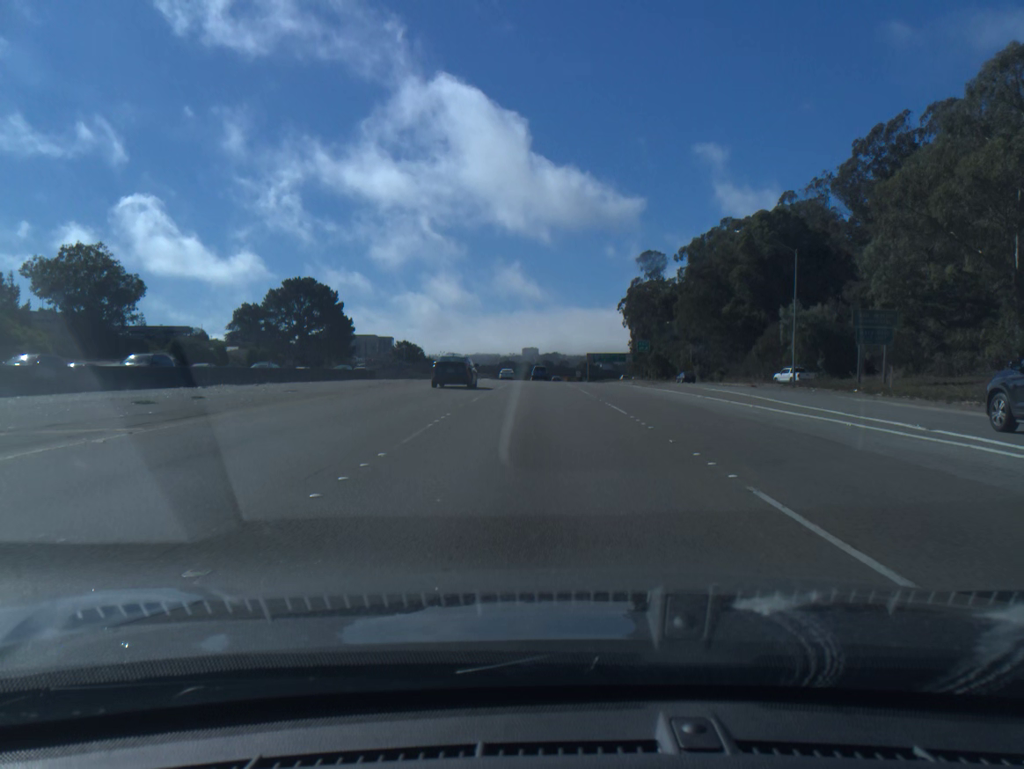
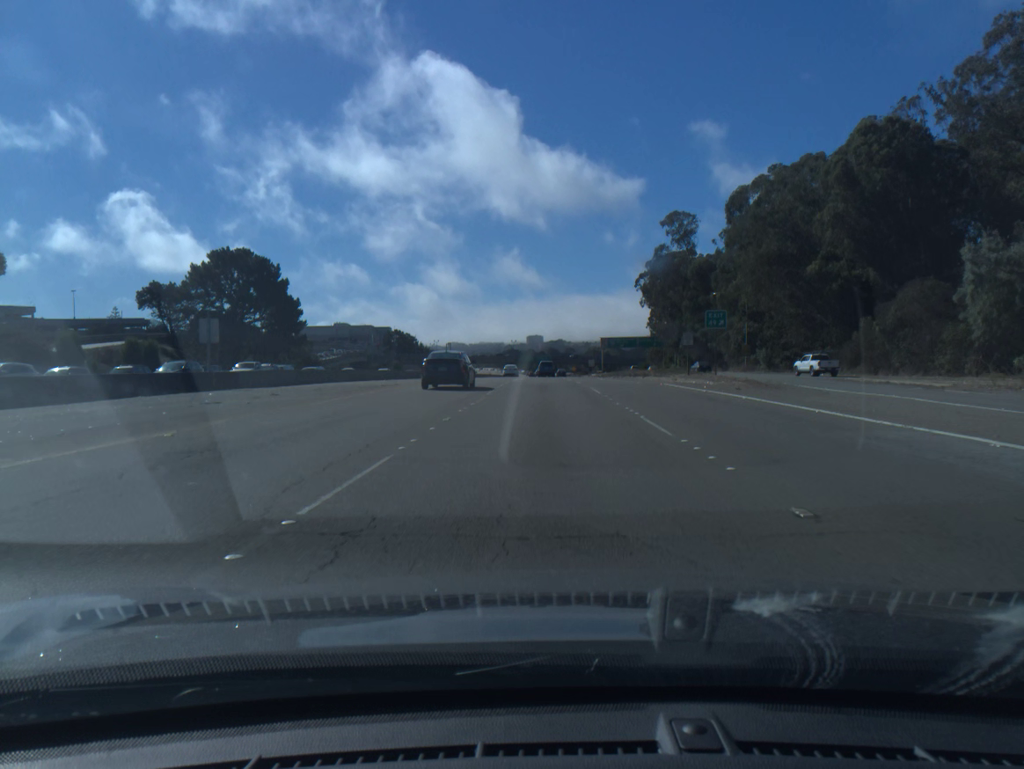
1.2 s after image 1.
(-0.2, +33.7) m; 0°
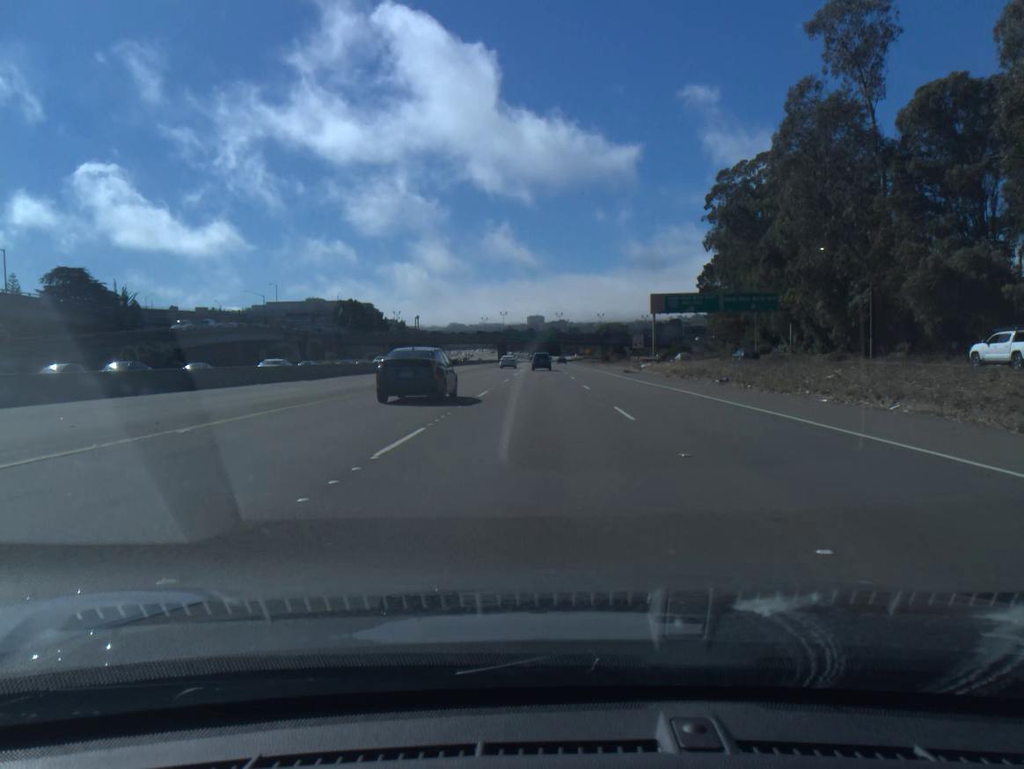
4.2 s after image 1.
(+0.3, +84.5) m; 0°
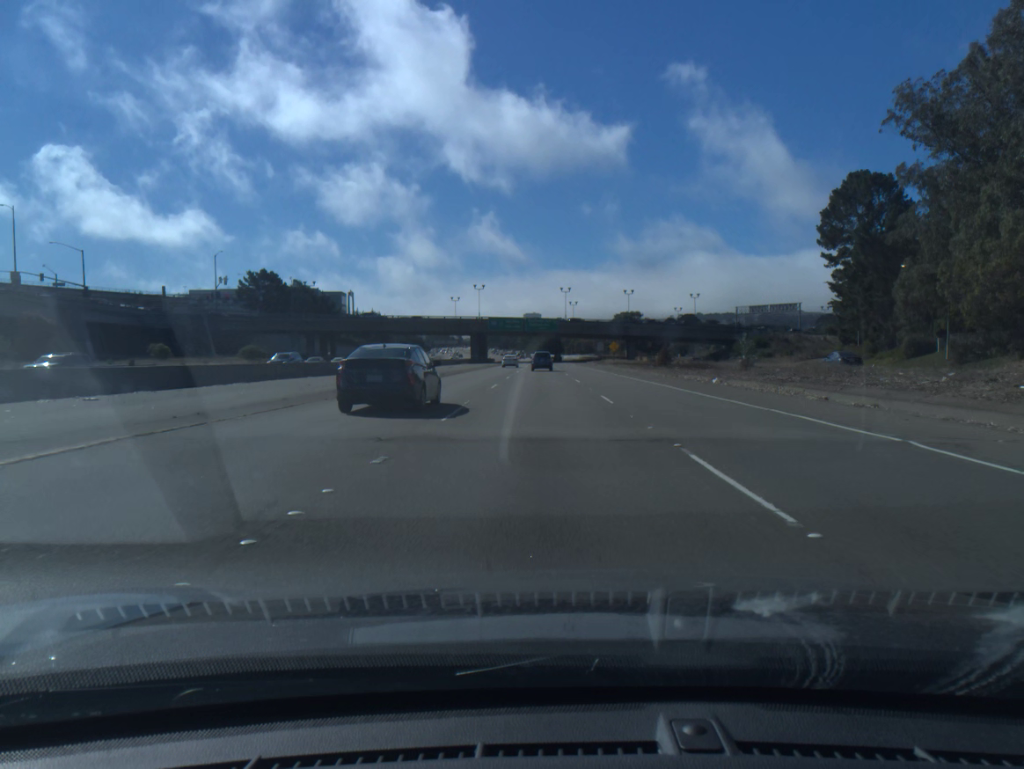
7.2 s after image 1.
(0.0, +83.5) m; 0°
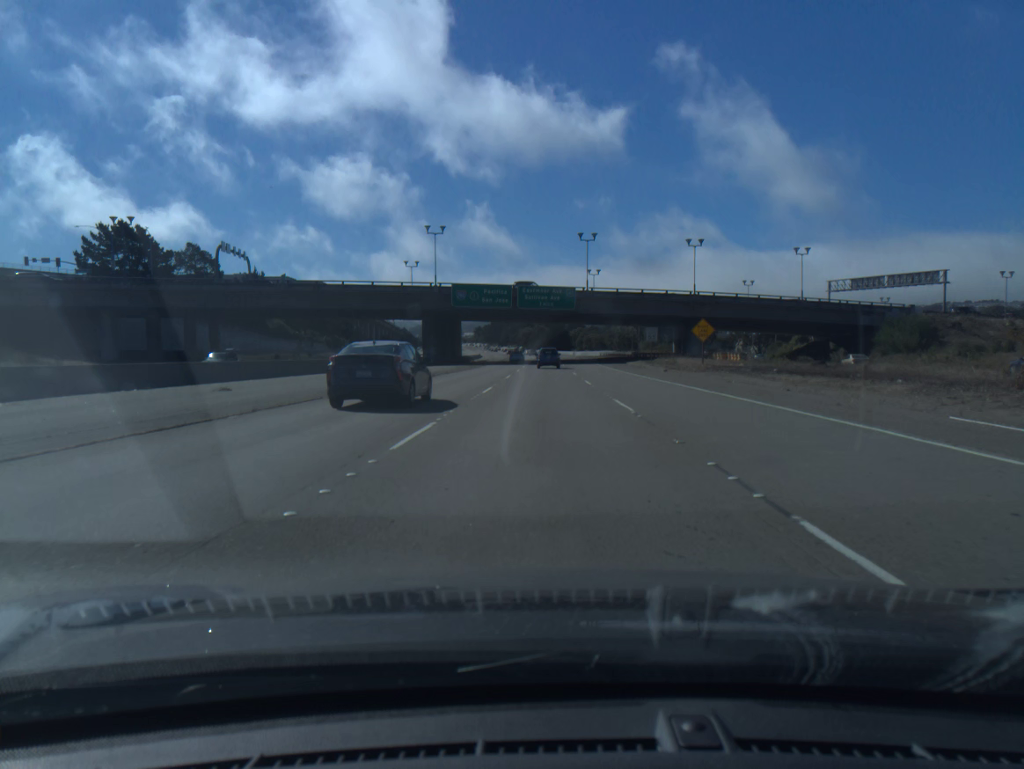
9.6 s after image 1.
(-0.1, +66.3) m; 0°
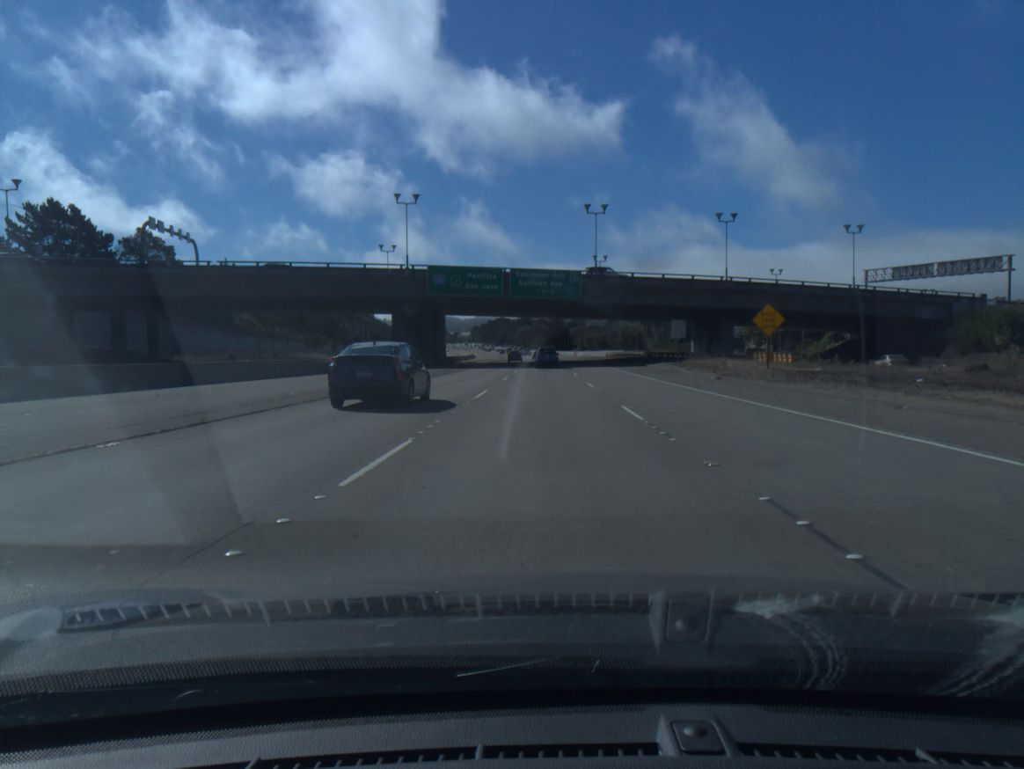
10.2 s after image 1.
(0.0, +16.4) m; 0°
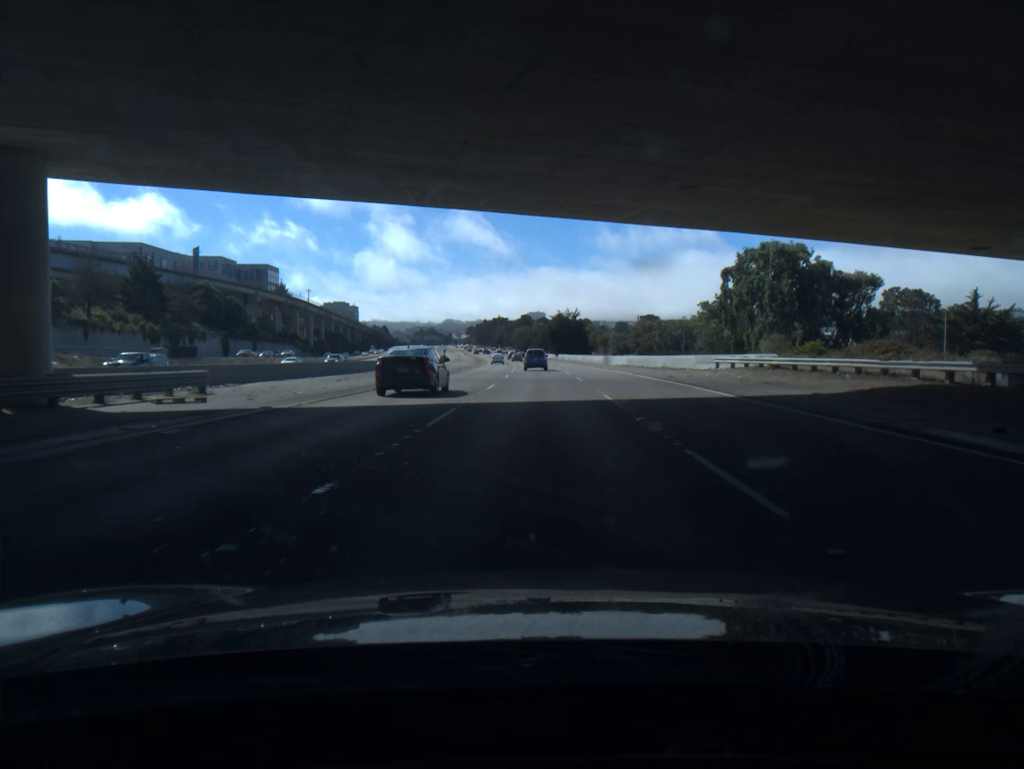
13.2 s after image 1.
(+0.3, +81.6) m; 0°
